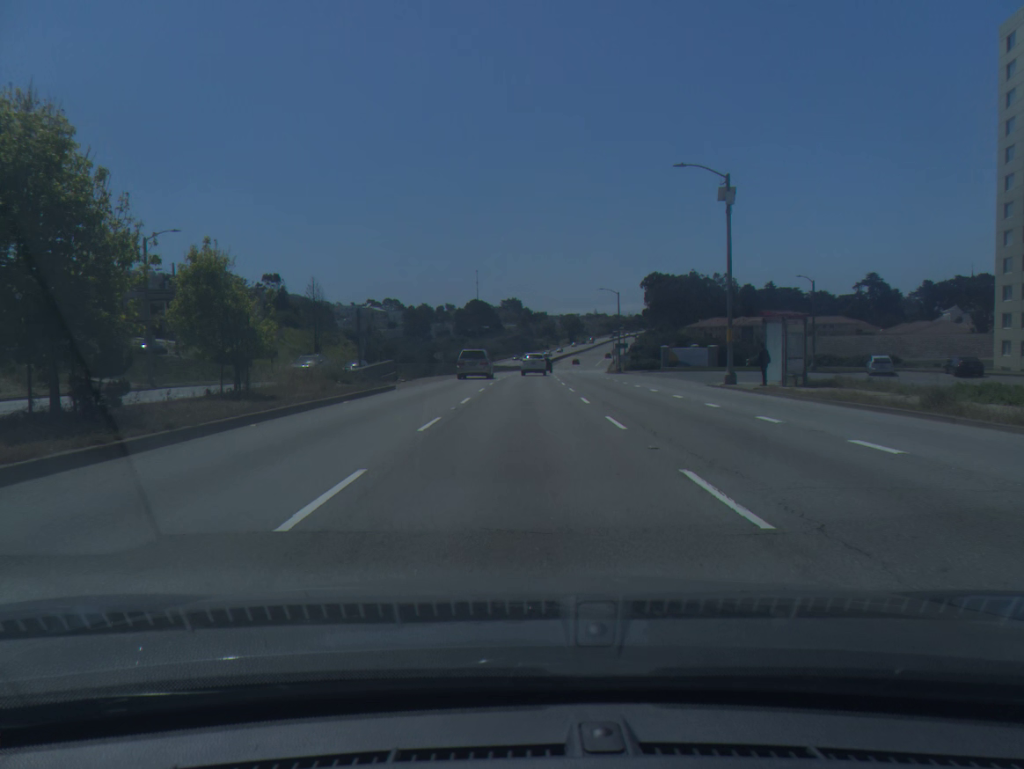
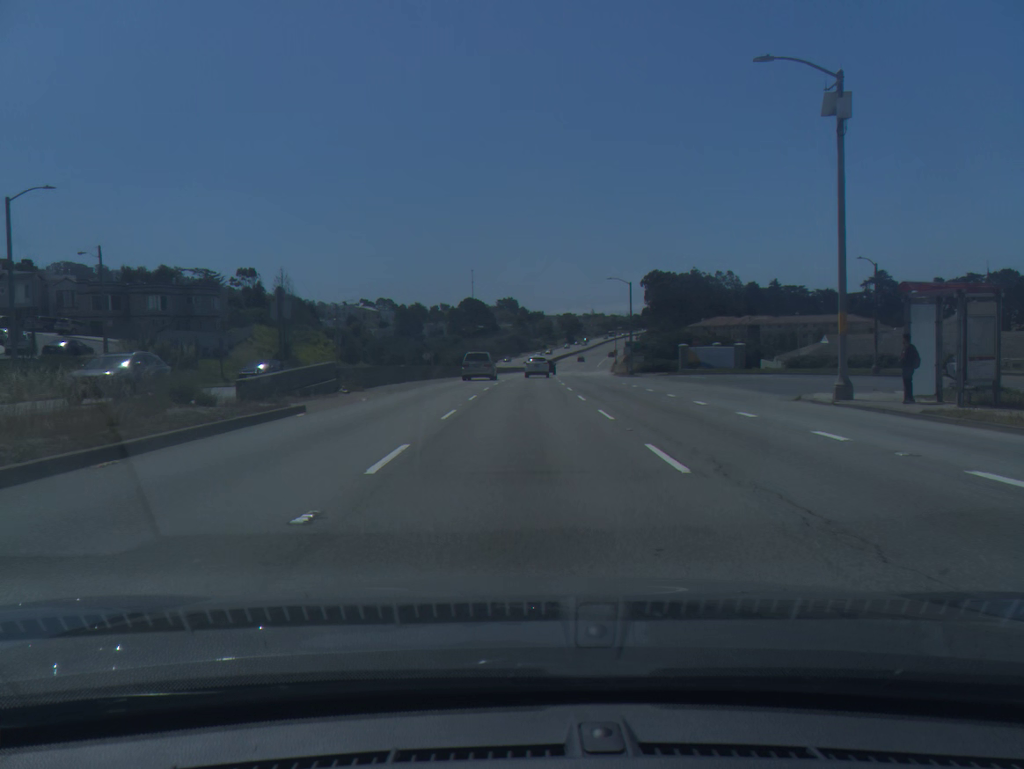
(0.0, +12.4) m; 0°
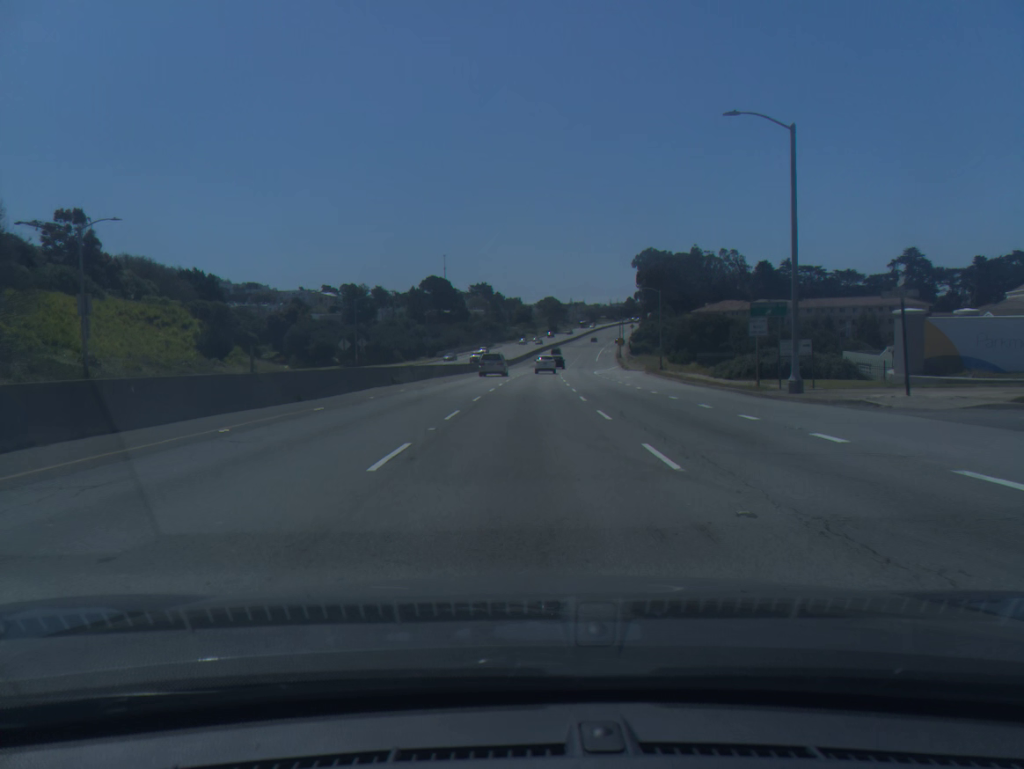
(+0.8, +51.2) m; +2°
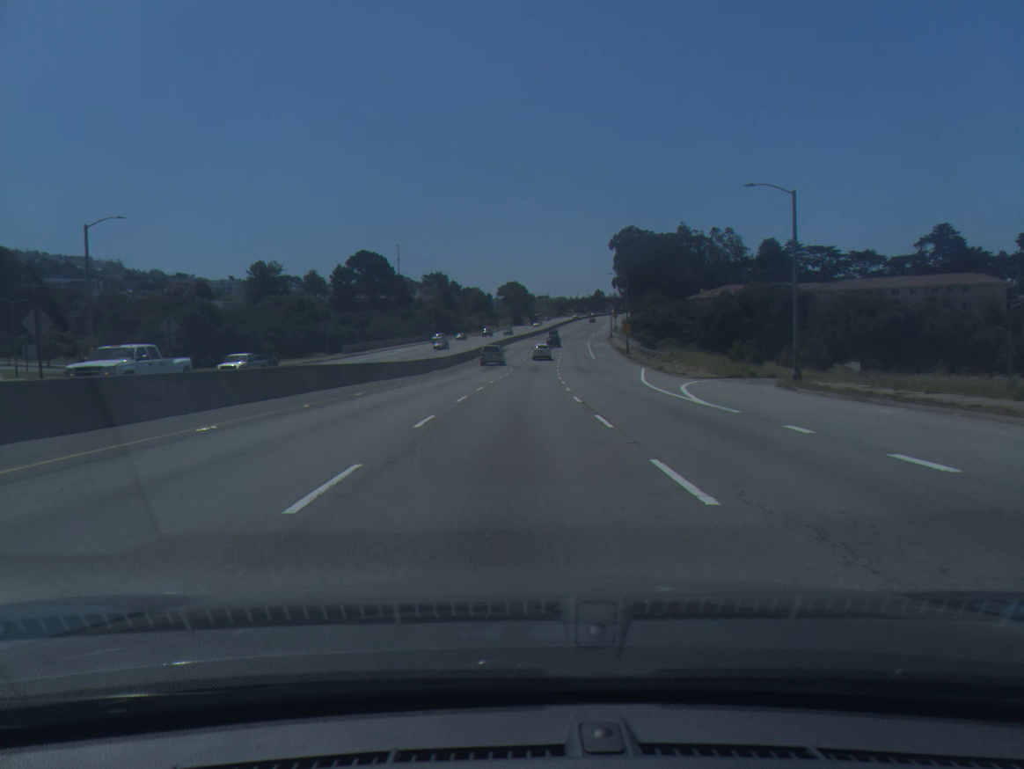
(+1.3, +54.3) m; +3°
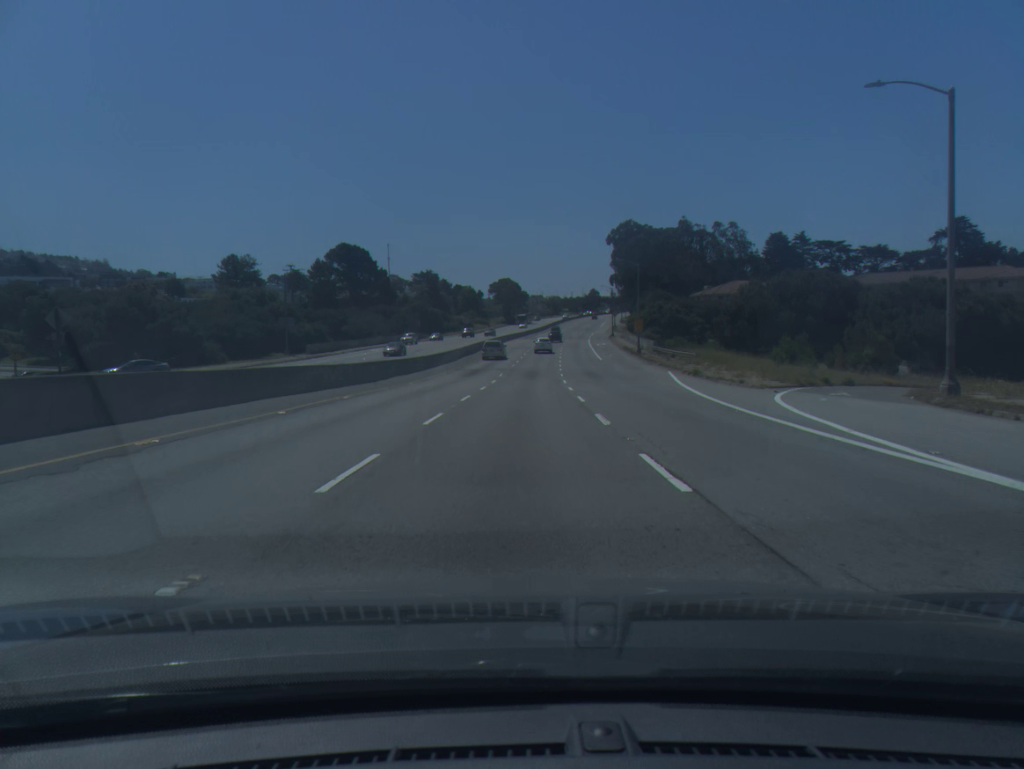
(+0.1, +14.0) m; +1°
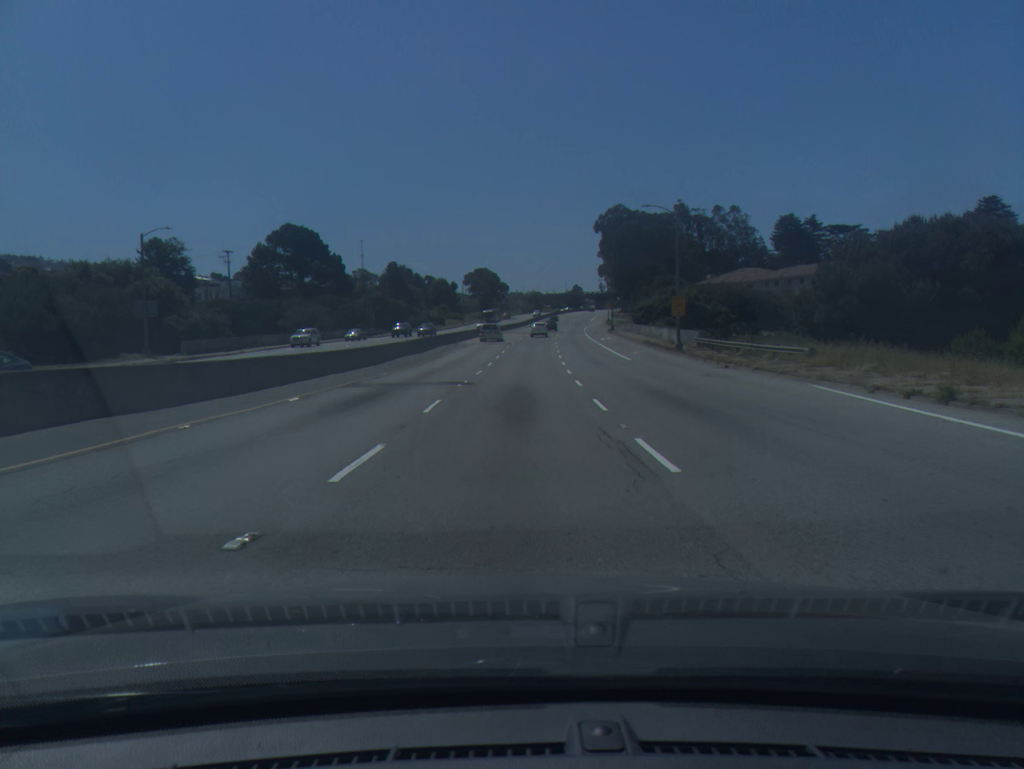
(+0.3, +28.6) m; +1°
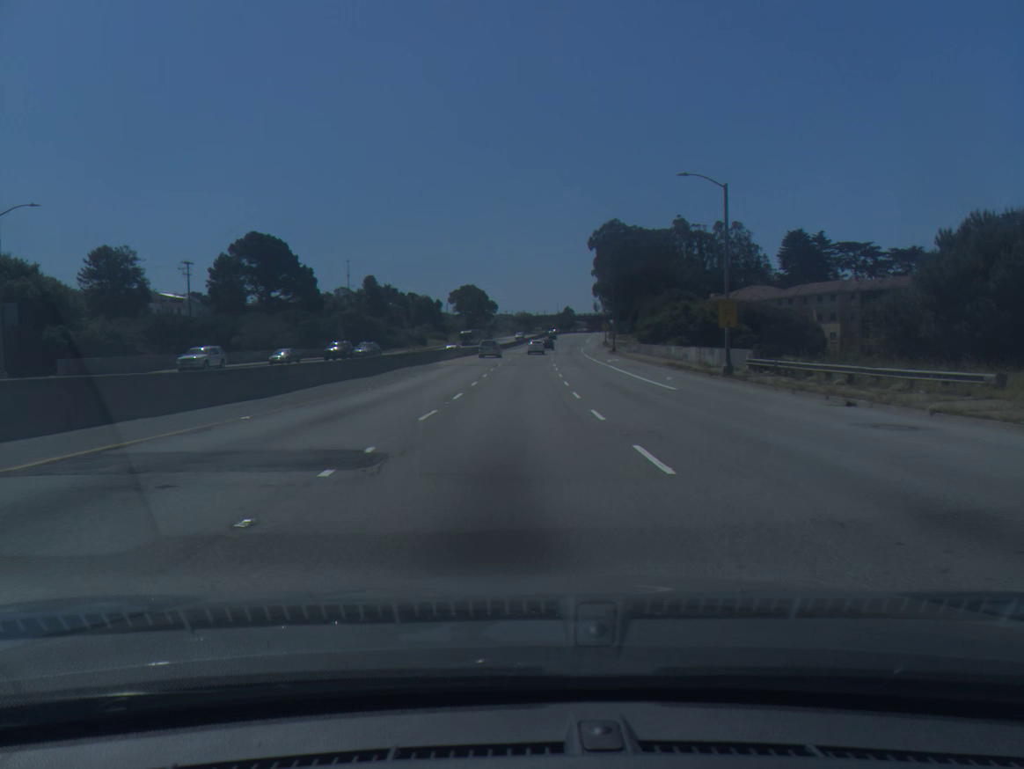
(+0.1, +14.5) m; +1°
